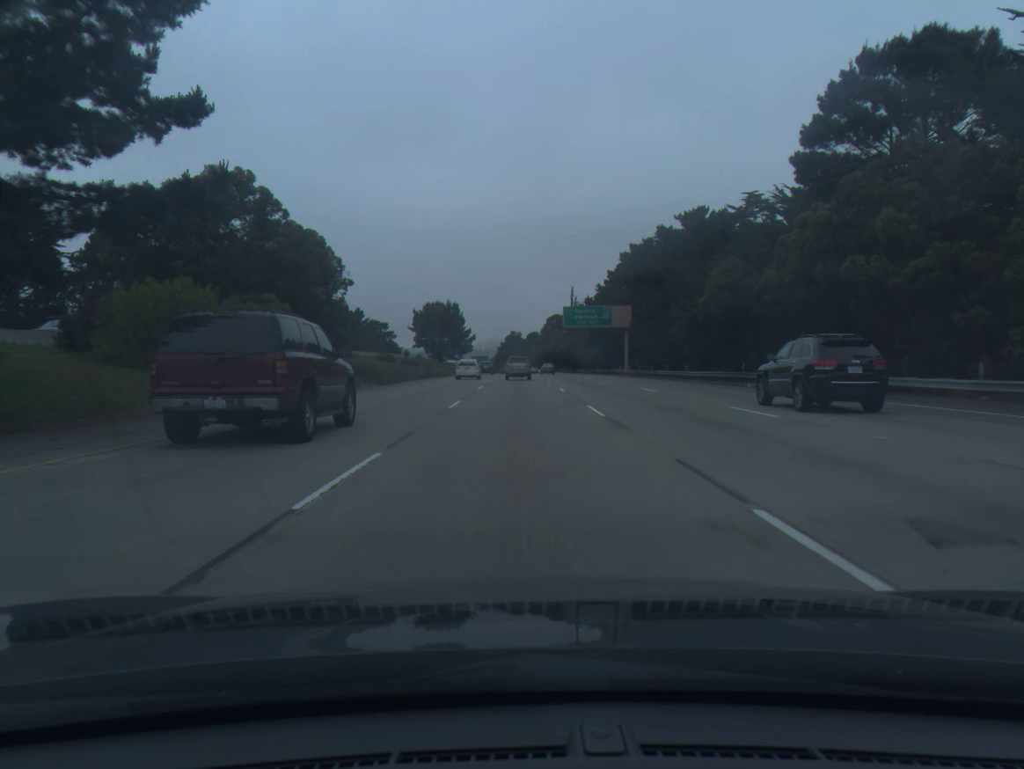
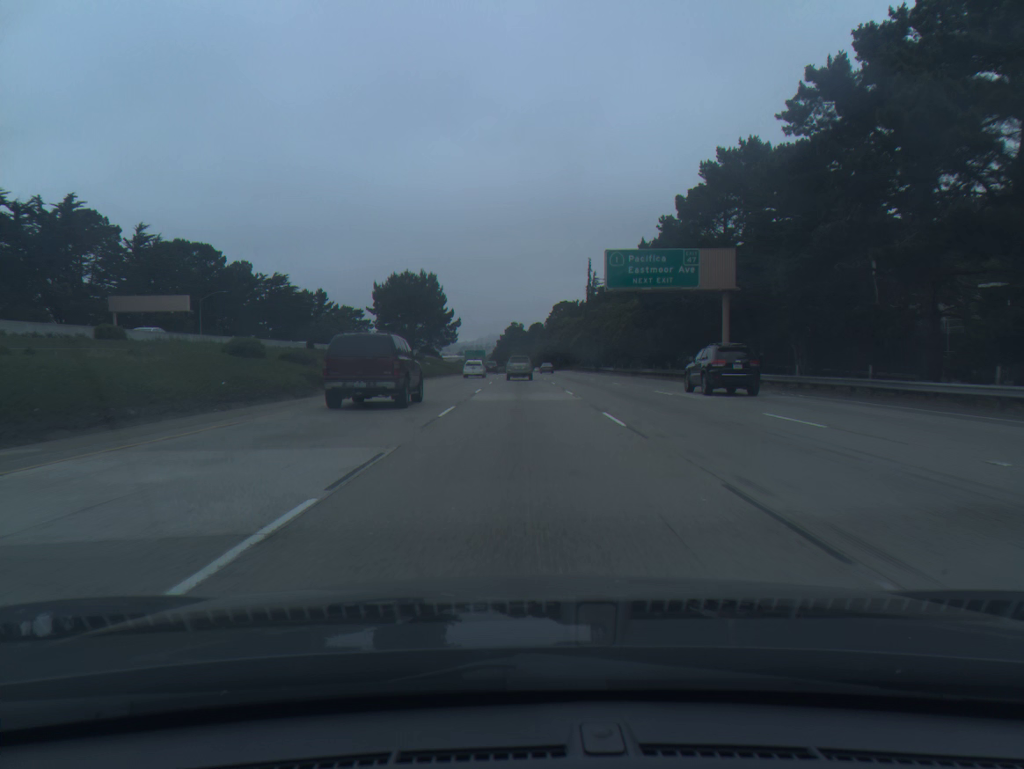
(-0.2, +46.3) m; 0°
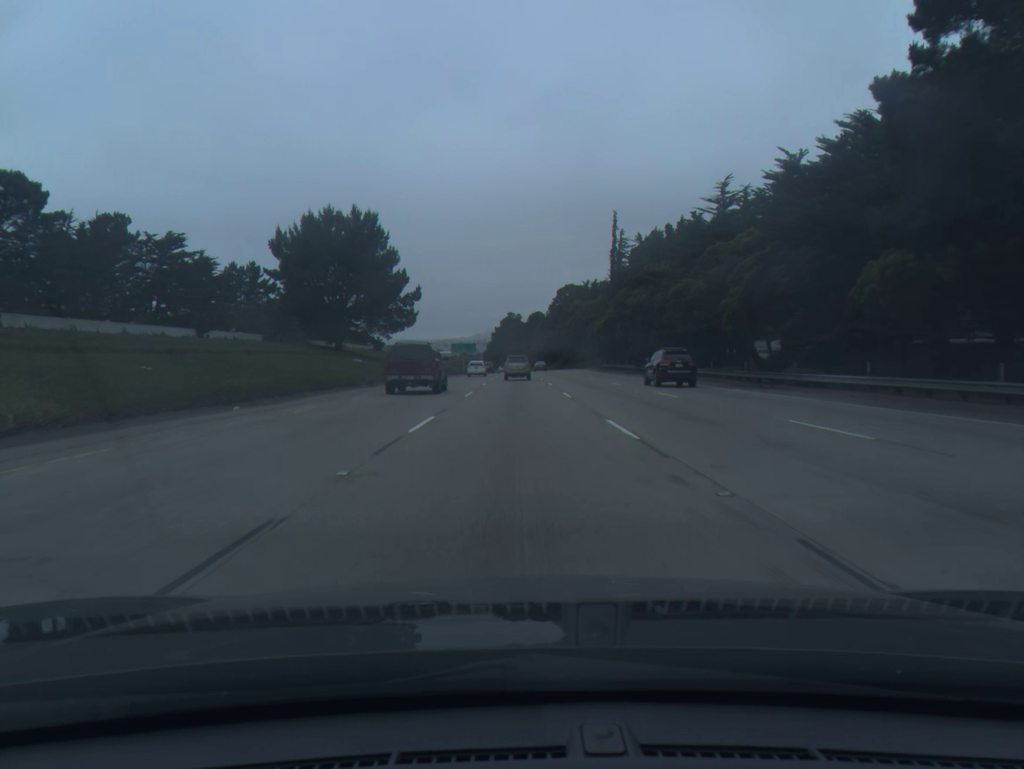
(+0.1, +46.1) m; 0°
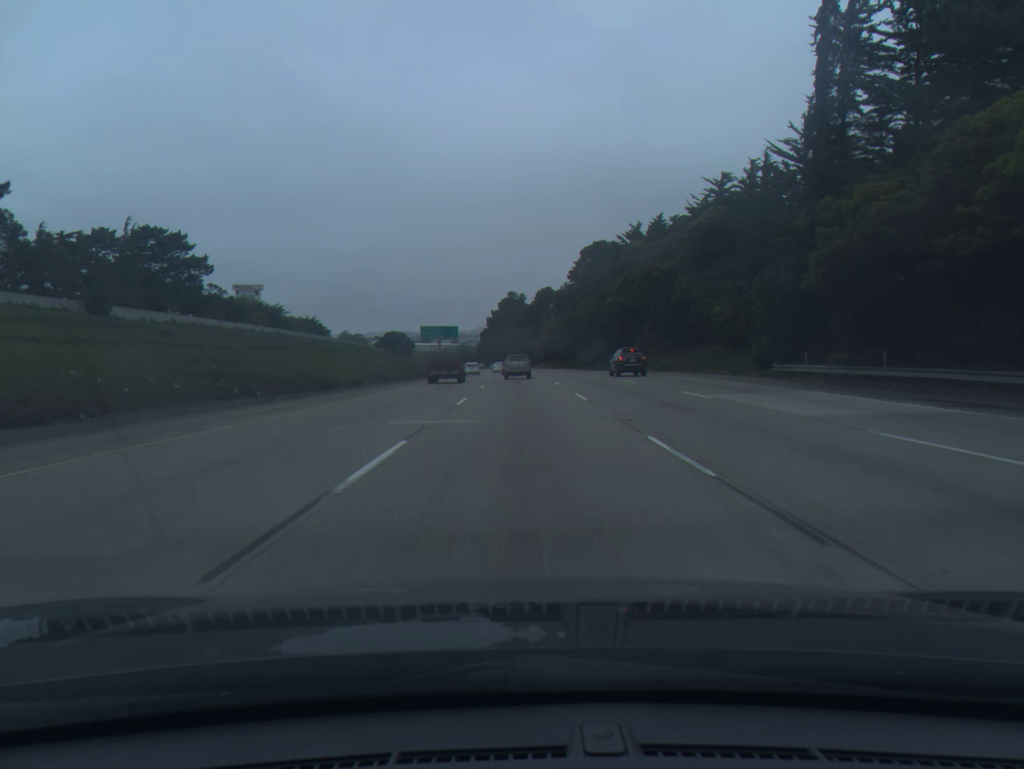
(-0.2, +77.1) m; 0°
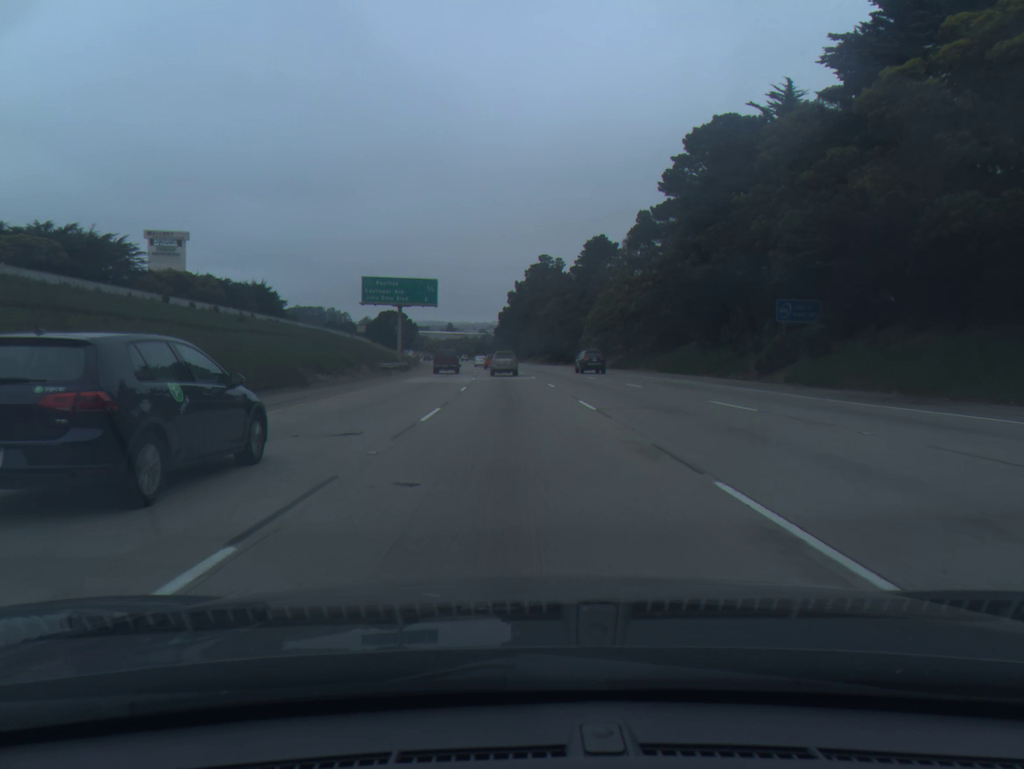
(-0.9, +77.4) m; -2°
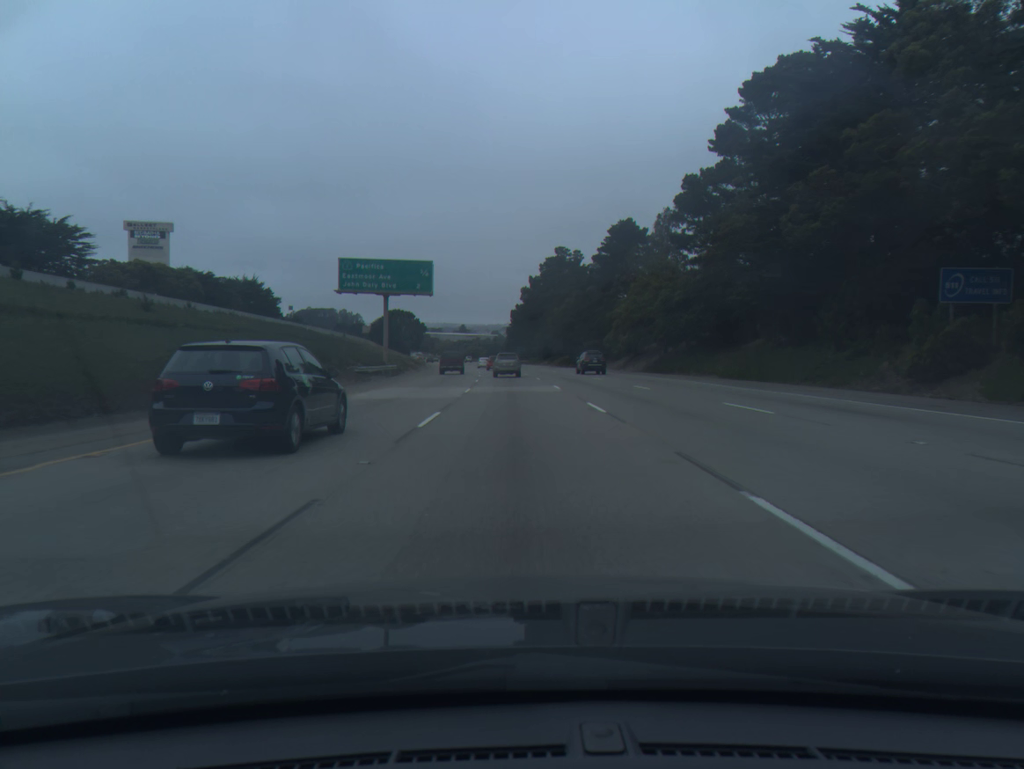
(-0.1, +15.4) m; -1°
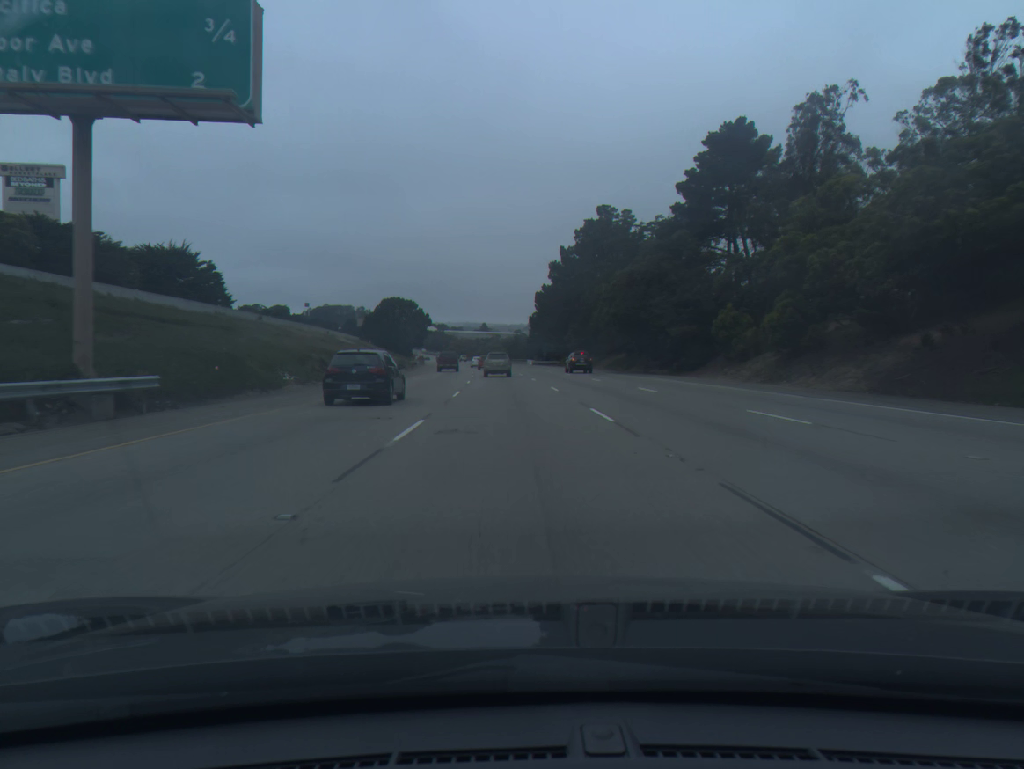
(-0.7, +46.2) m; -2°
